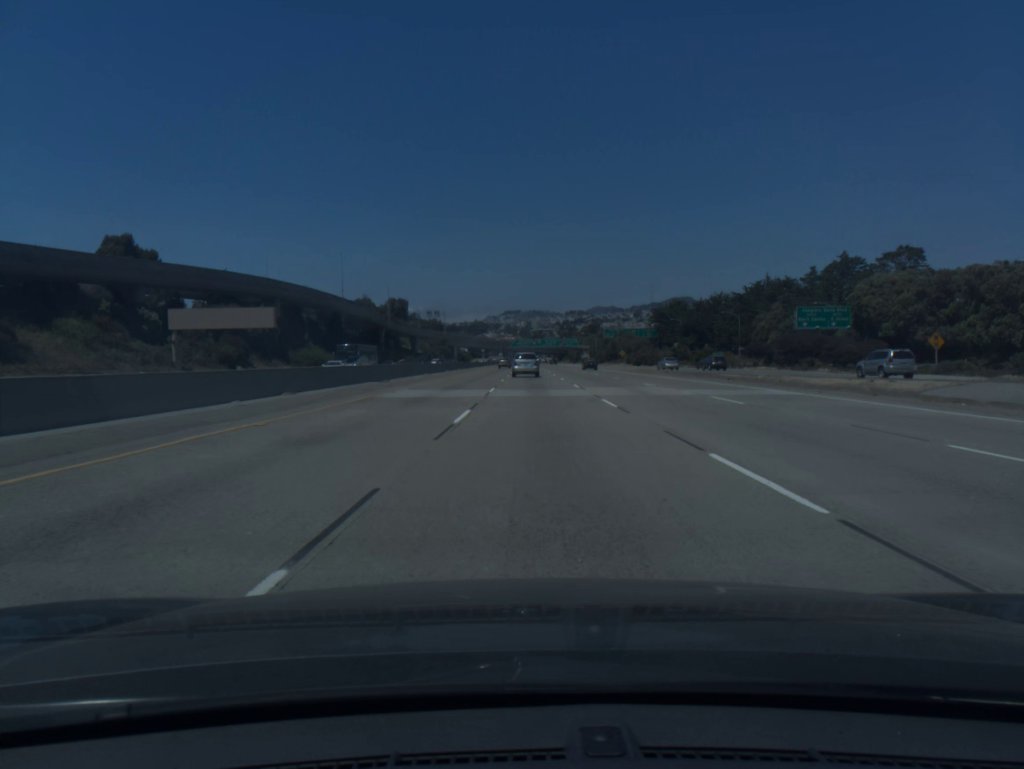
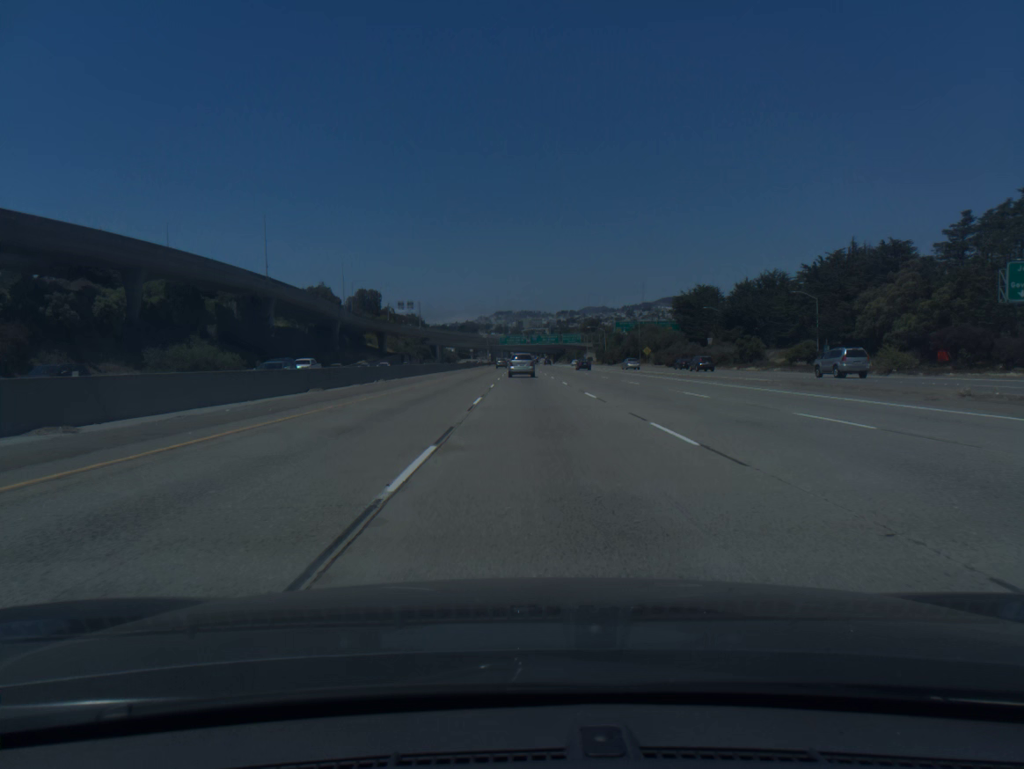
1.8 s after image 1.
(+0.3, +52.0) m; +1°
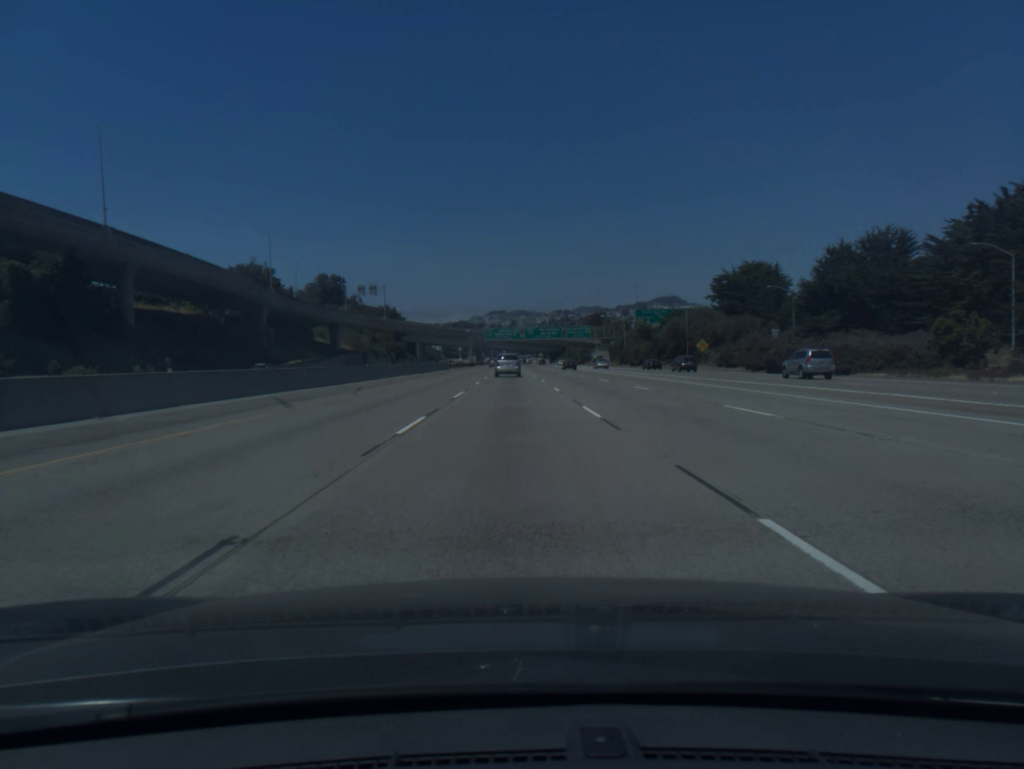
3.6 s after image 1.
(+0.6, +52.0) m; +1°
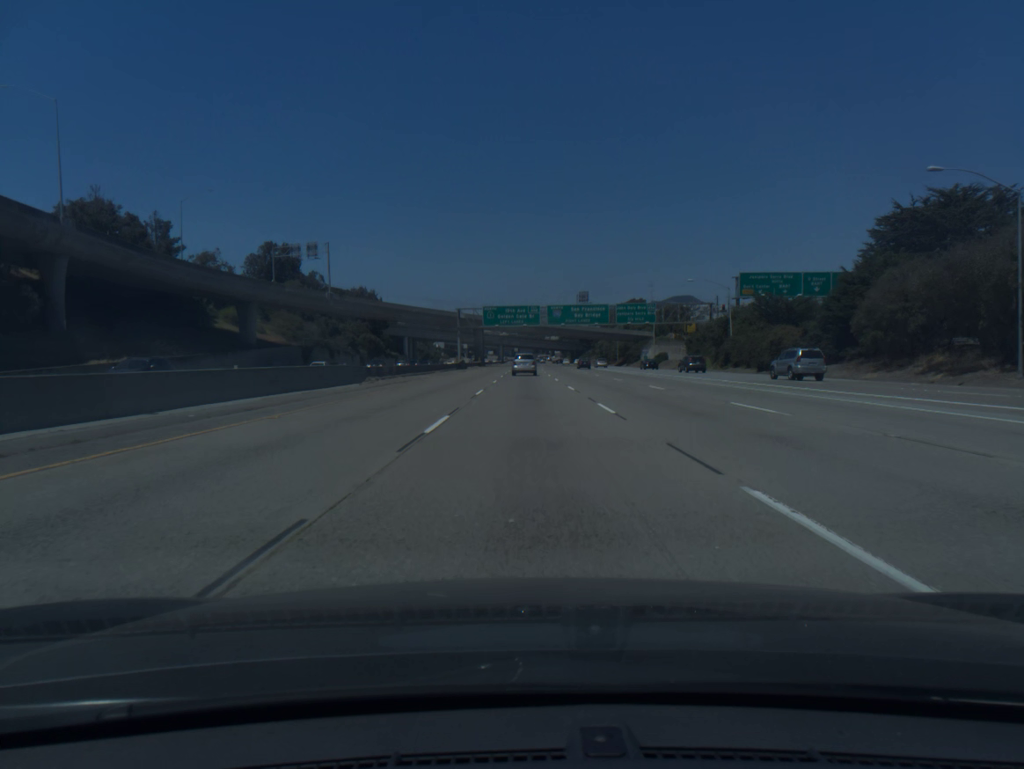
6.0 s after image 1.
(-0.9, +69.6) m; -1°
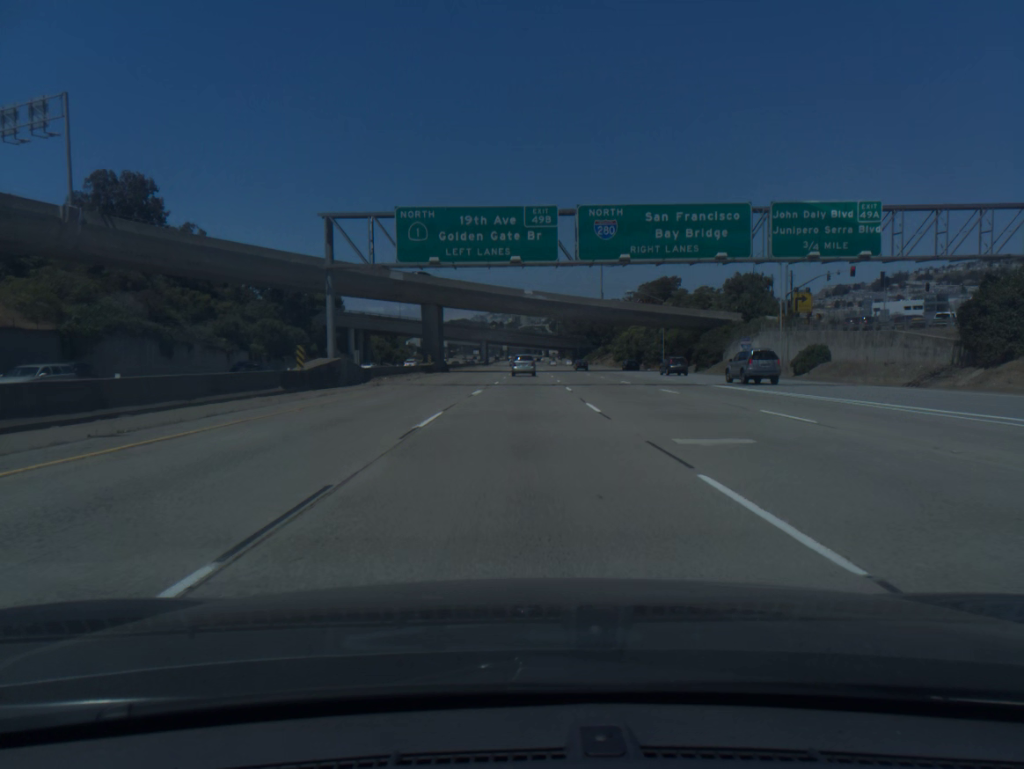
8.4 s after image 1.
(+0.5, +70.2) m; +1°
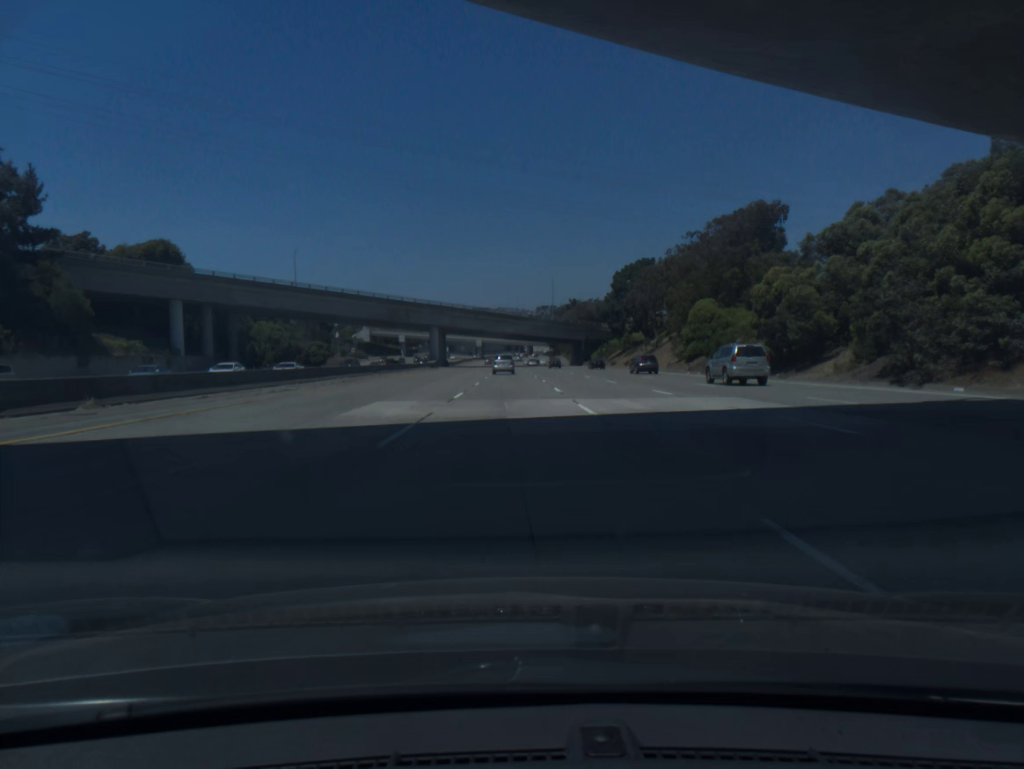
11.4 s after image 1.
(+1.1, +88.7) m; +1°
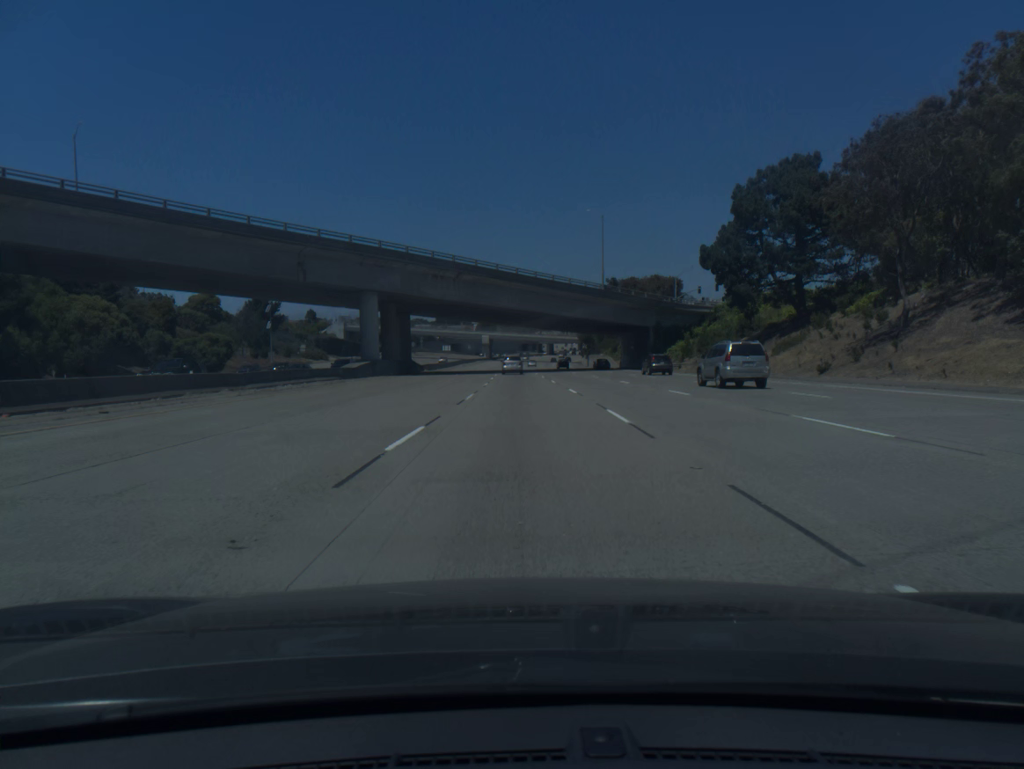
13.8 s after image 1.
(-0.8, +71.9) m; -1°
